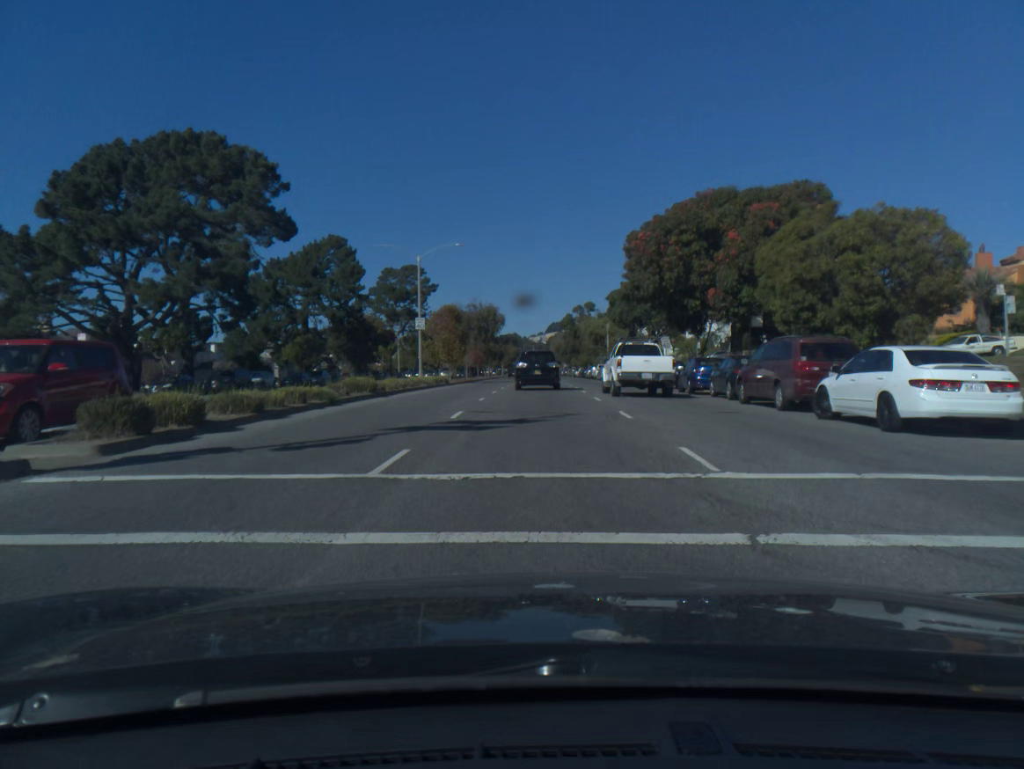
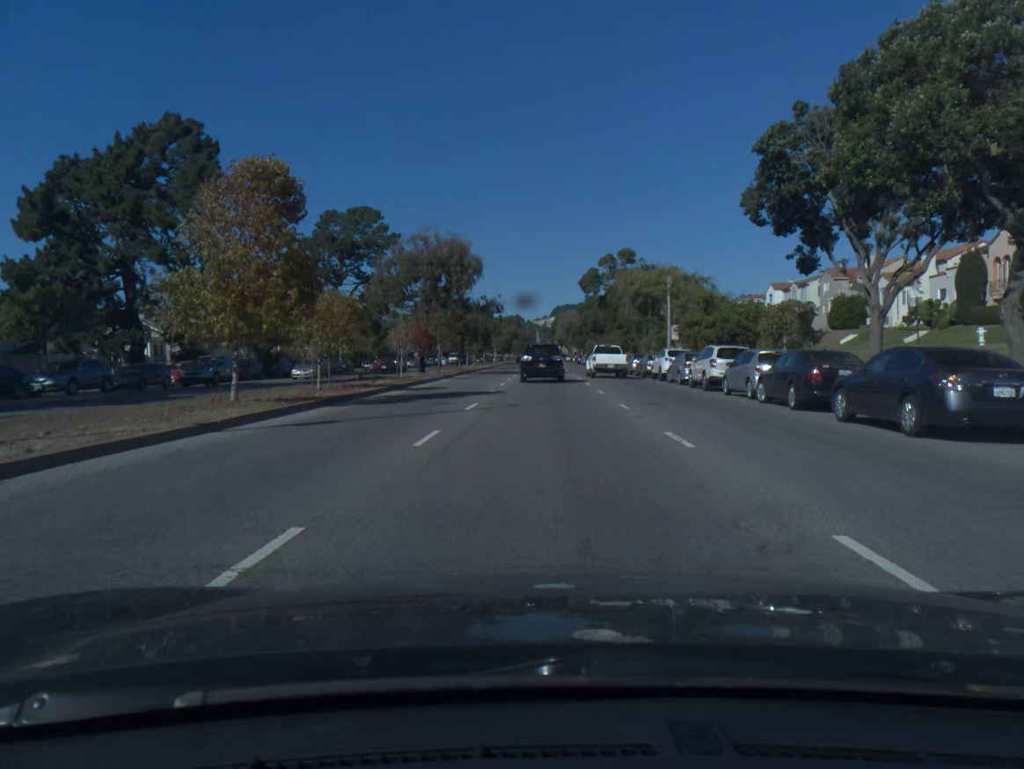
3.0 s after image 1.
(-0.3, +41.5) m; 0°
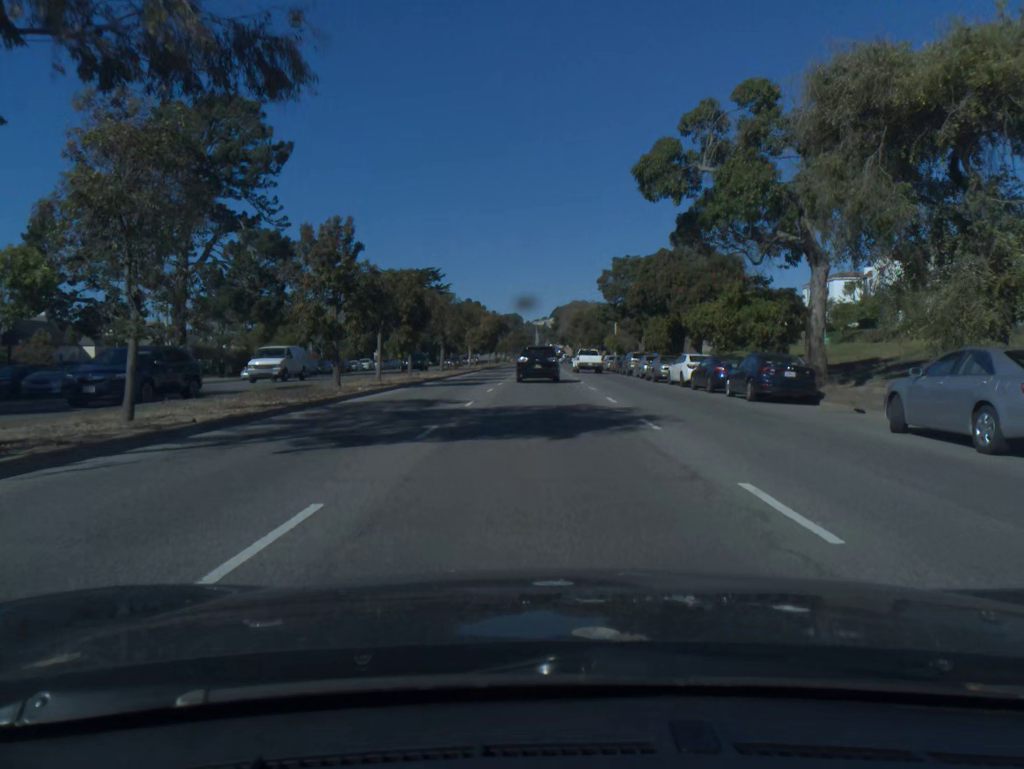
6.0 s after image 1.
(+0.1, +42.7) m; 0°
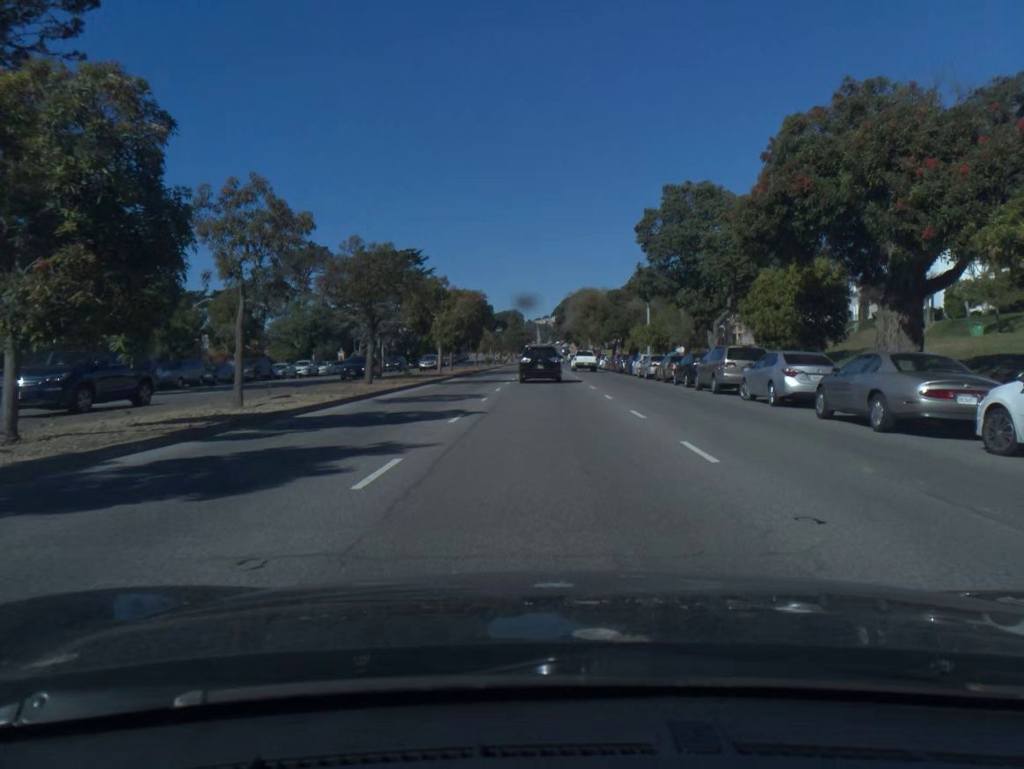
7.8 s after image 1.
(-0.1, +25.8) m; 0°
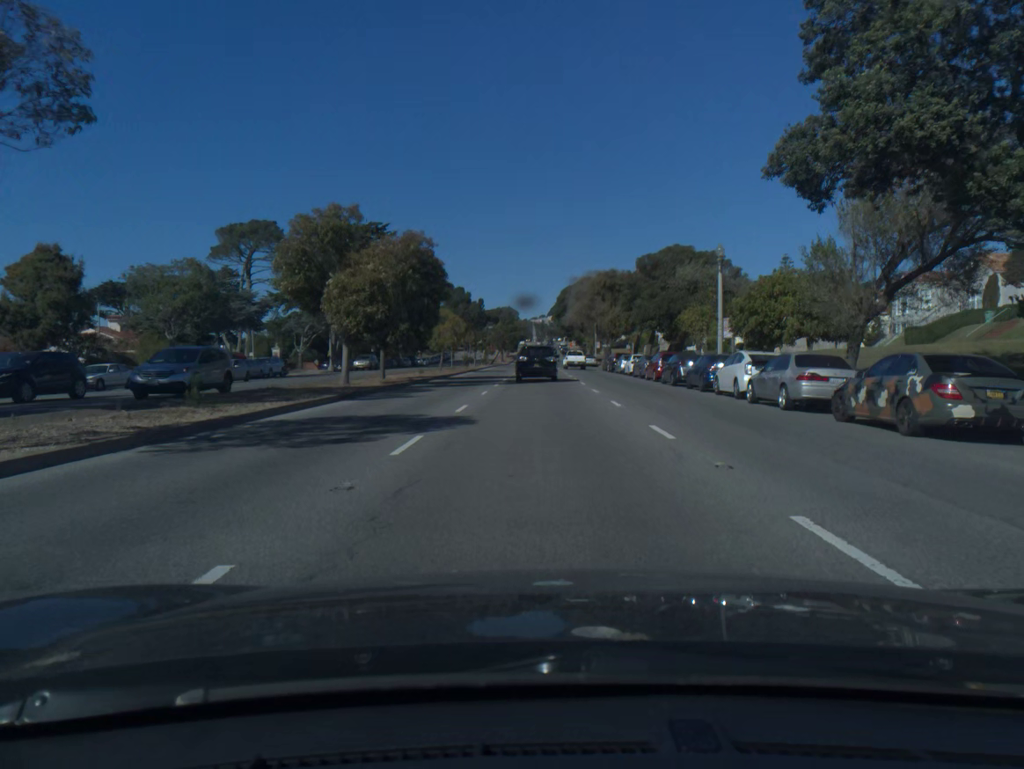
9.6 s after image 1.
(+0.1, +26.3) m; 0°
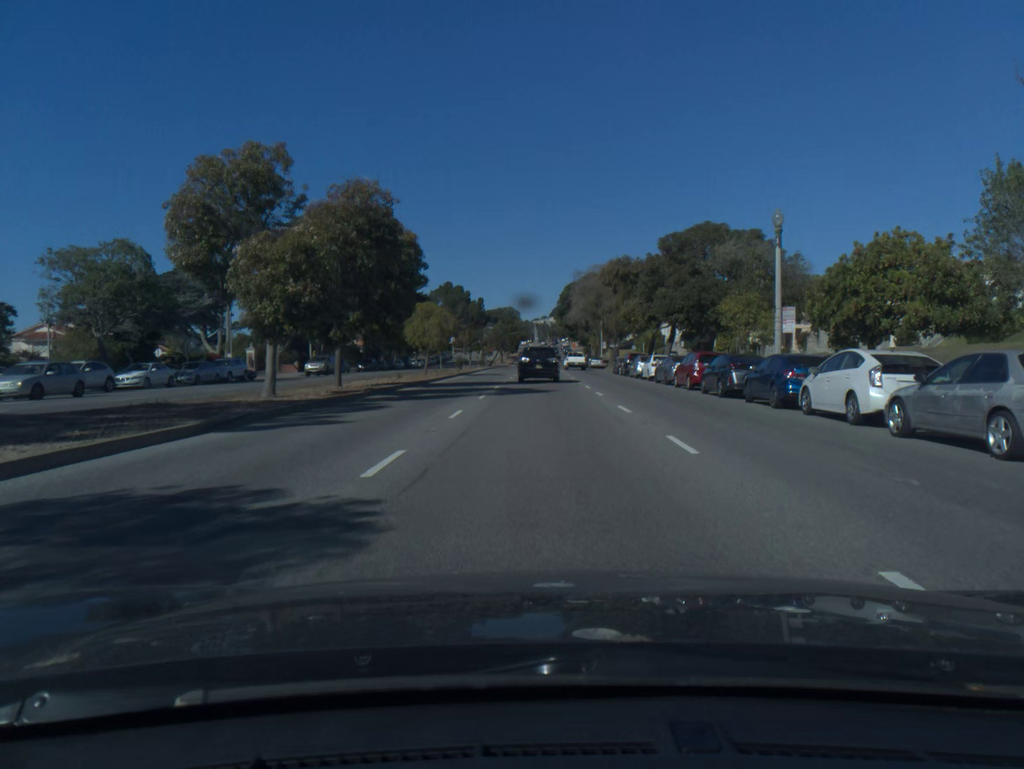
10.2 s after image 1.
(0.0, +8.9) m; 0°
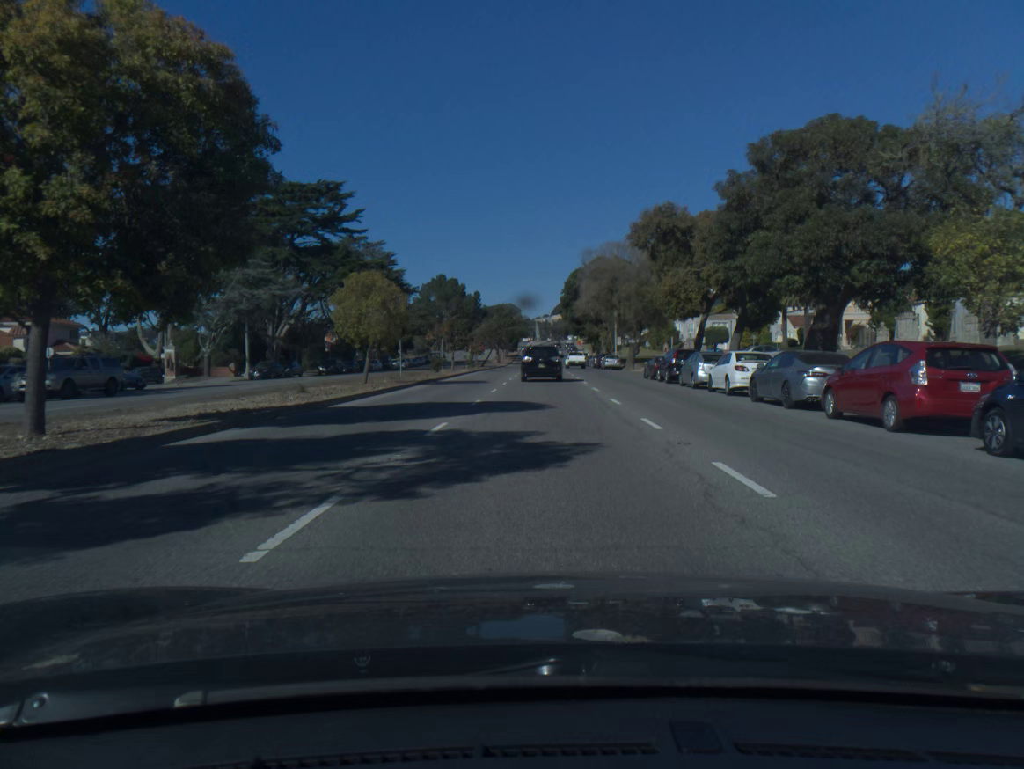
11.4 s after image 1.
(0.0, +17.9) m; 0°
